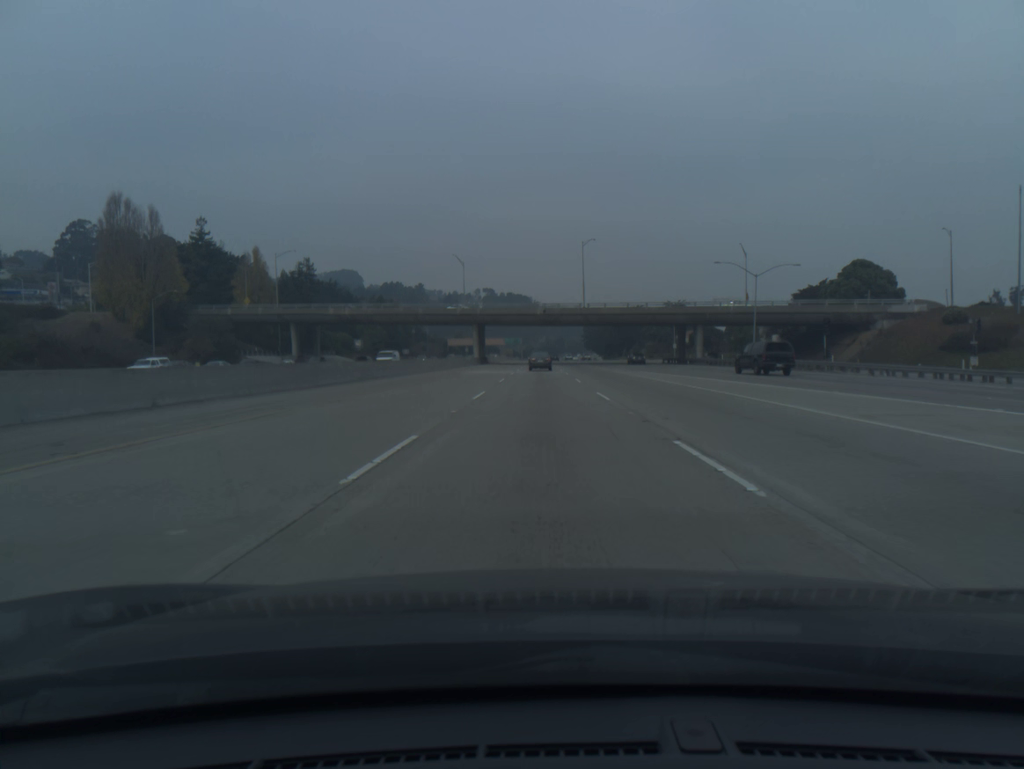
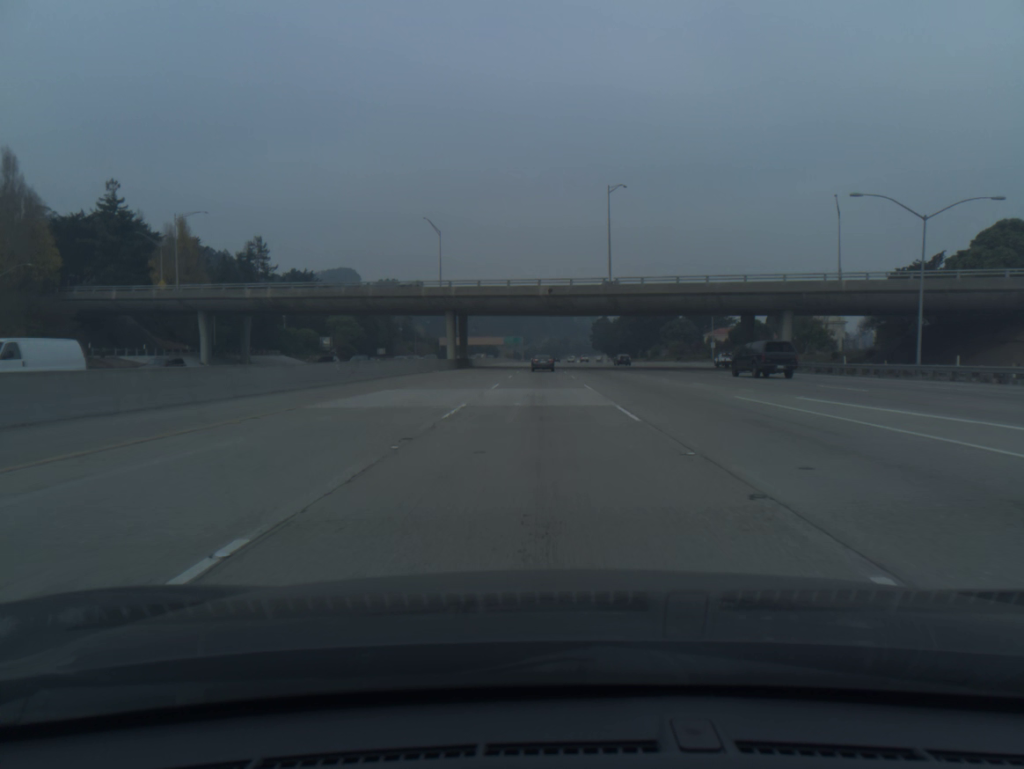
(-0.1, +35.1) m; 0°
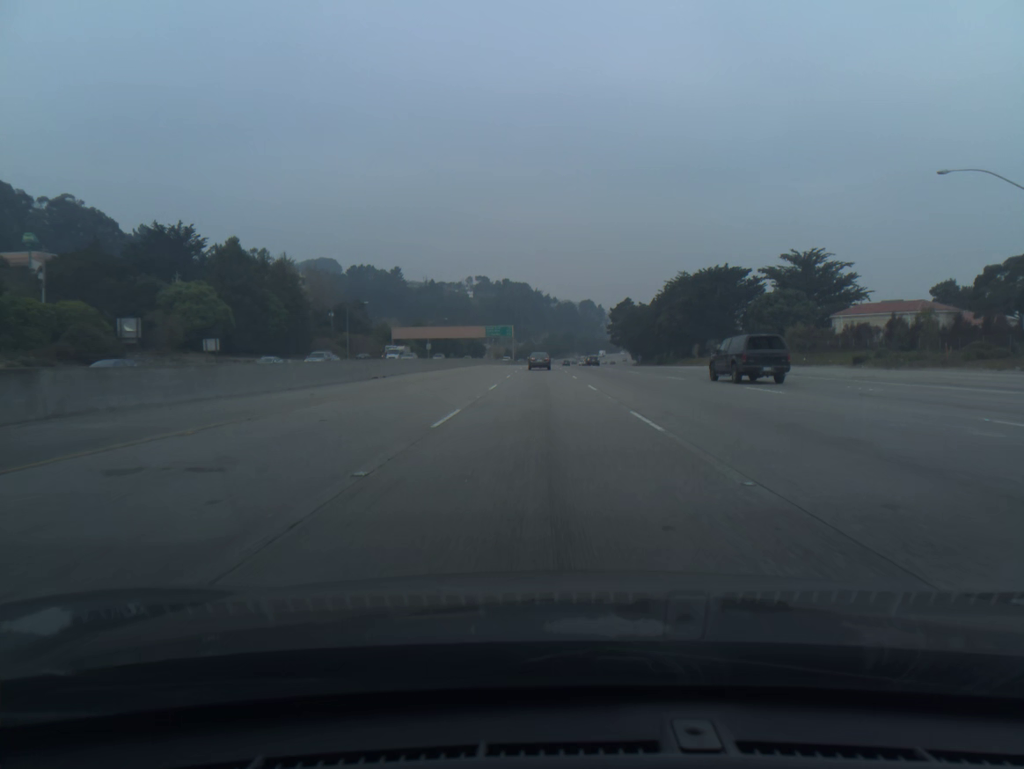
(-0.1, +88.1) m; 0°
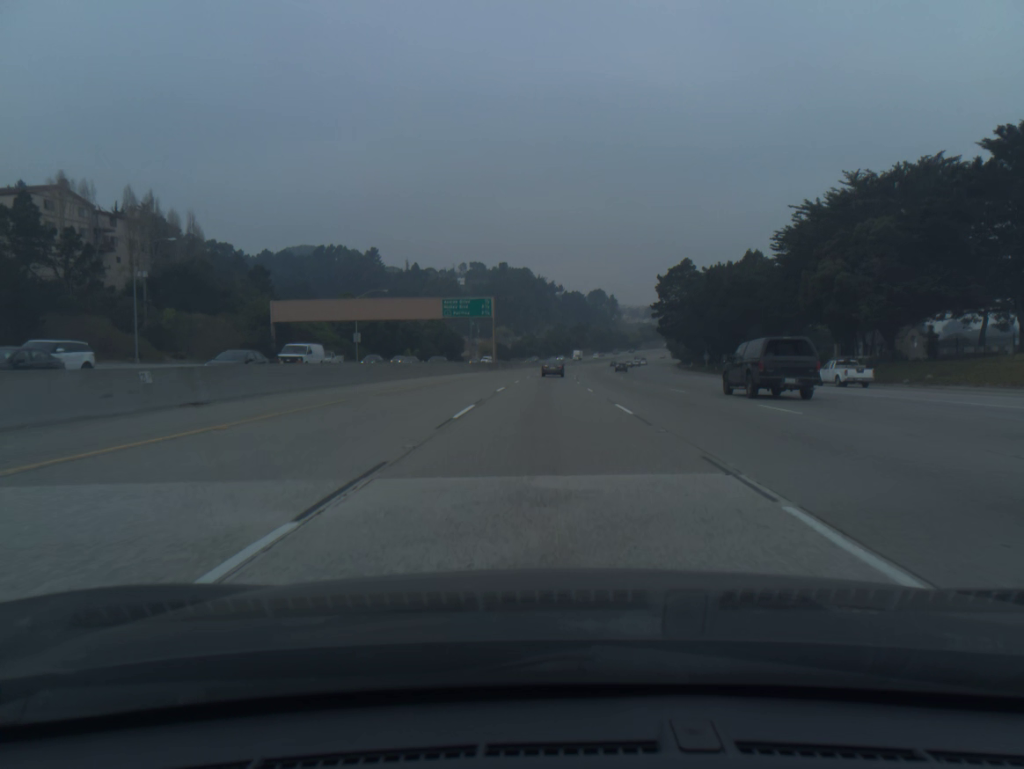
(-0.3, +88.8) m; 0°
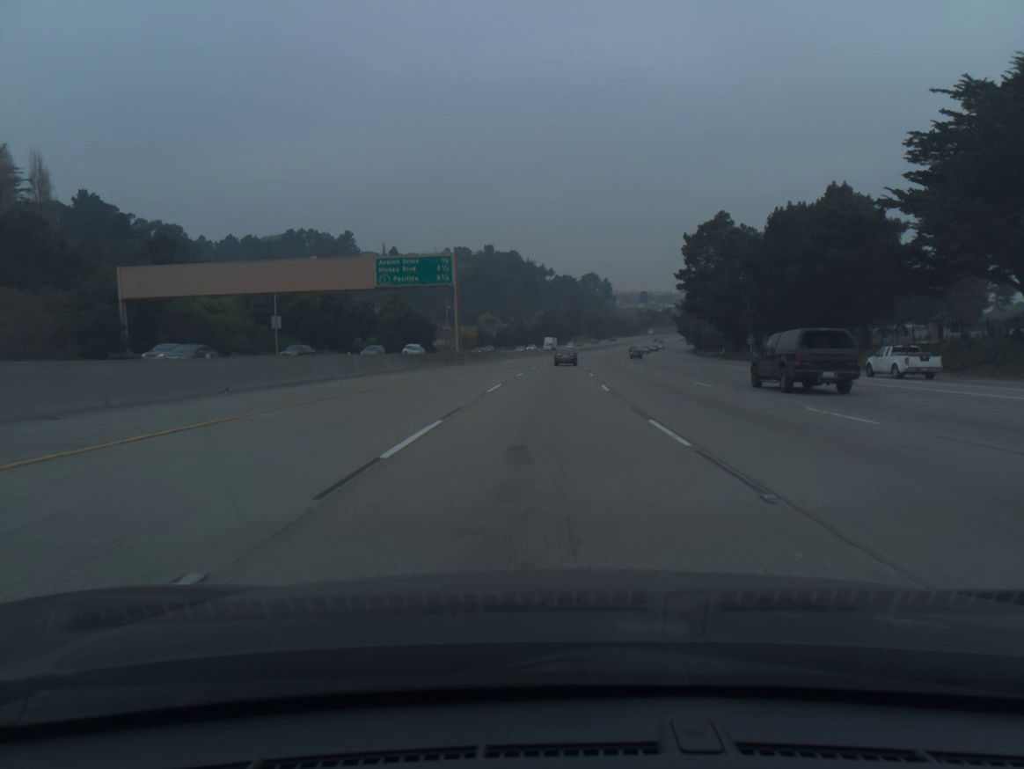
(+0.2, +35.8) m; +1°
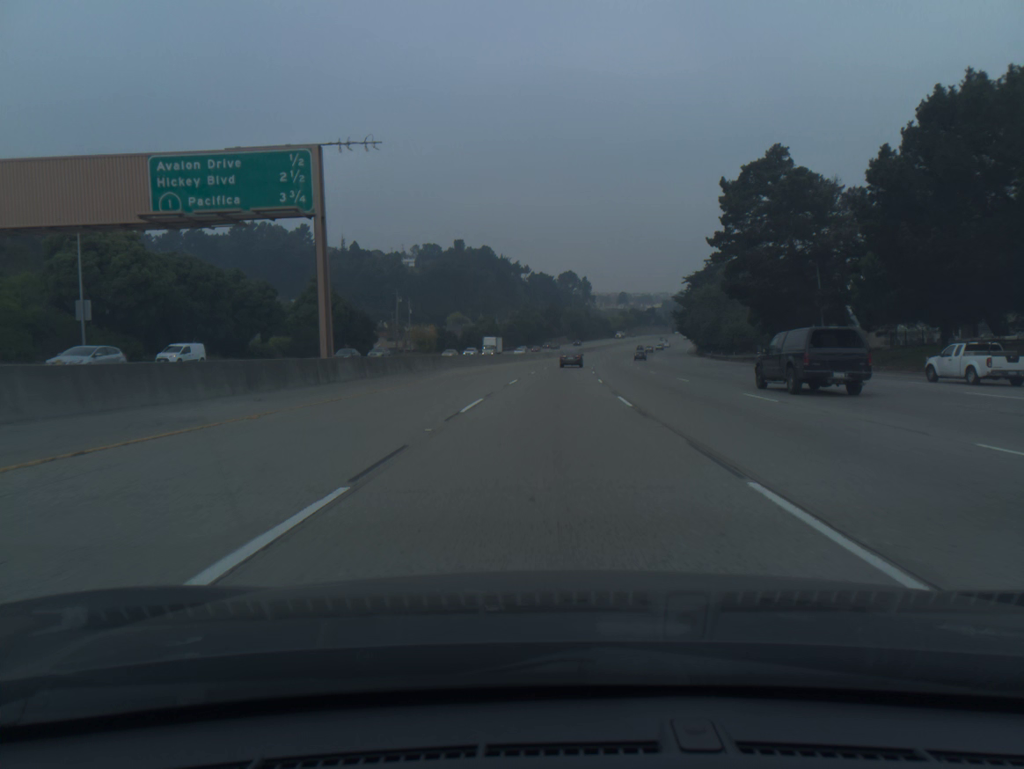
(+0.5, +36.0) m; +2°
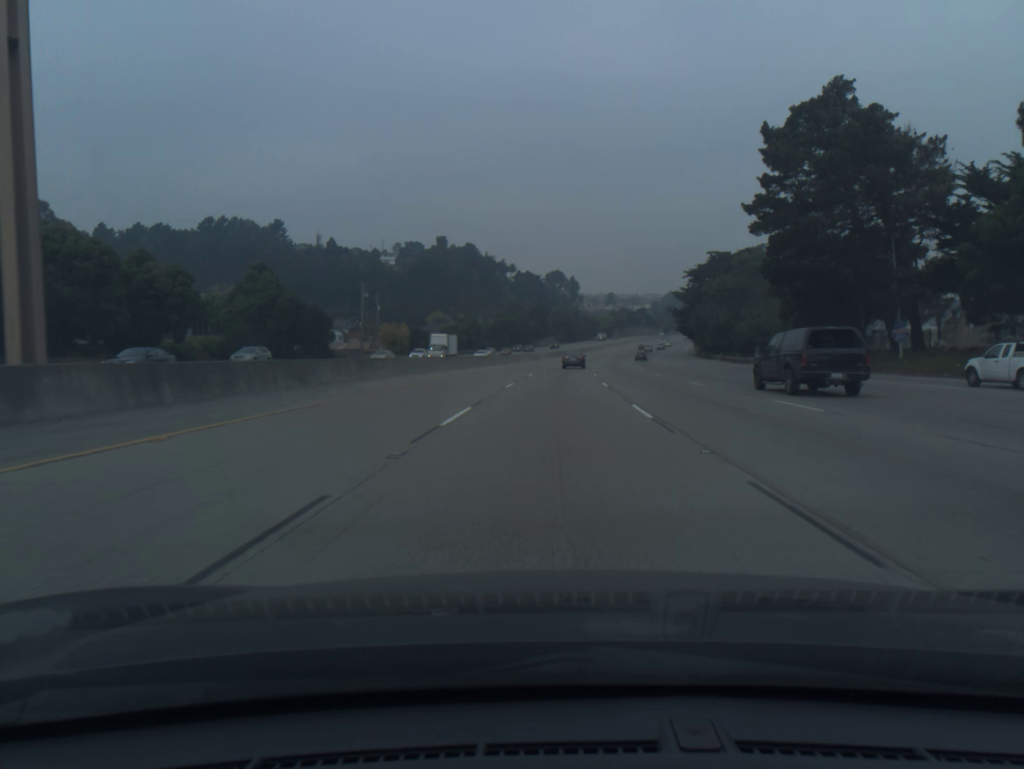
(+0.2, +18.0) m; +1°
